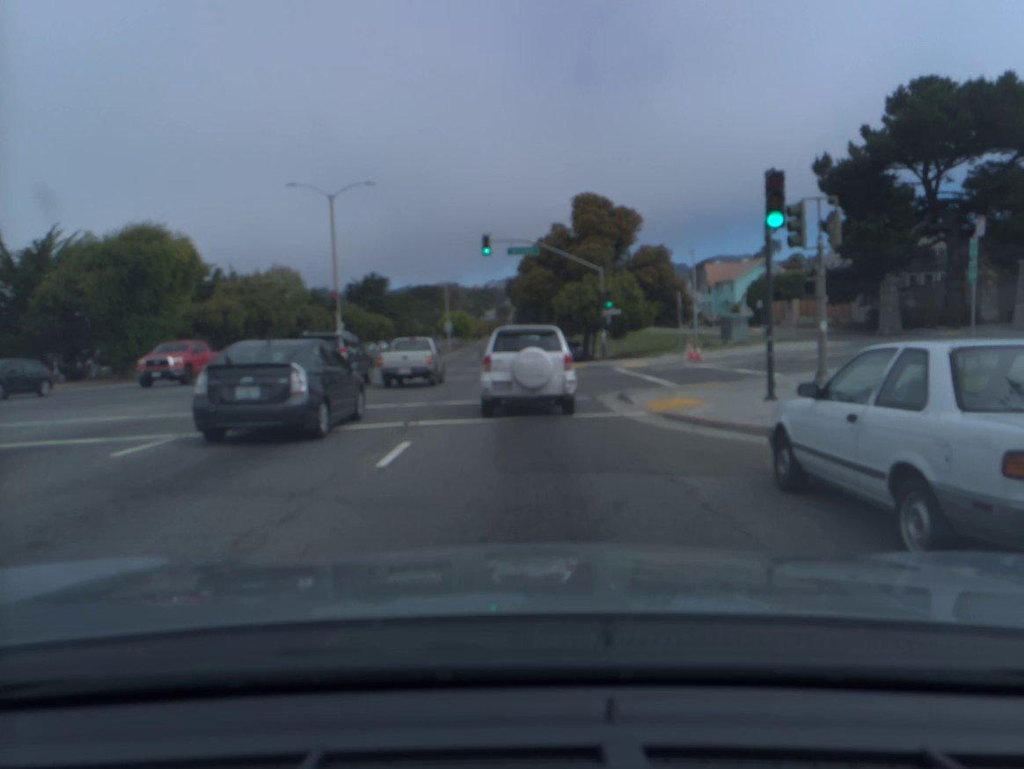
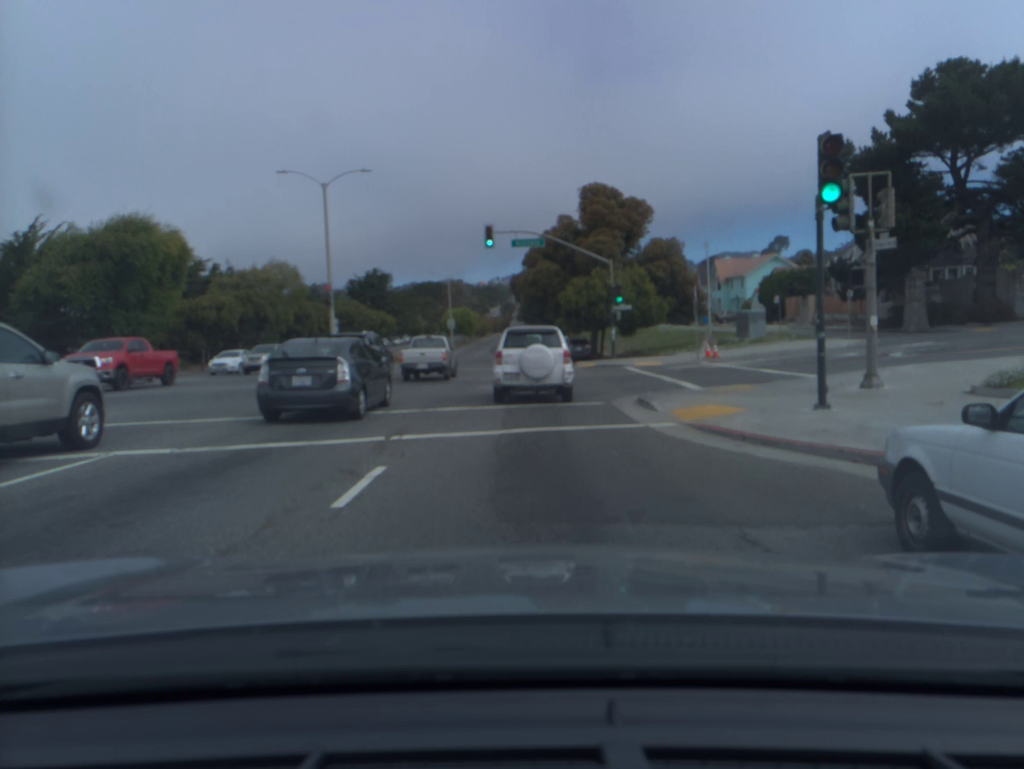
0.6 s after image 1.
(0.0, +2.2) m; -1°
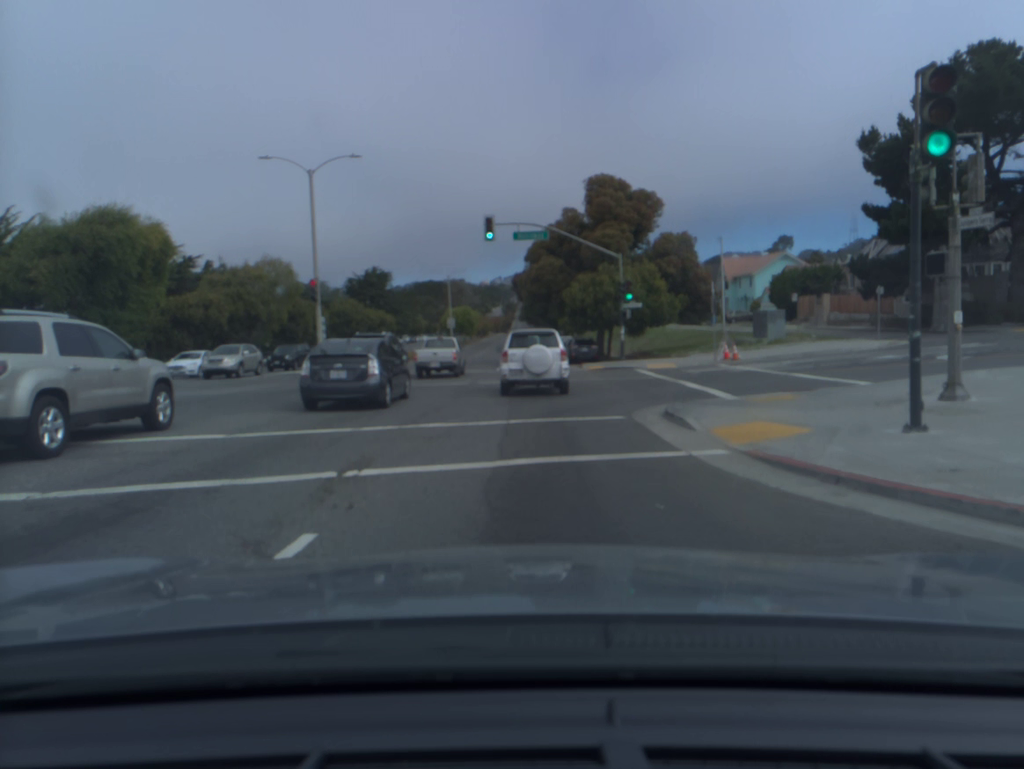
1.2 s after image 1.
(0.0, +2.9) m; 0°
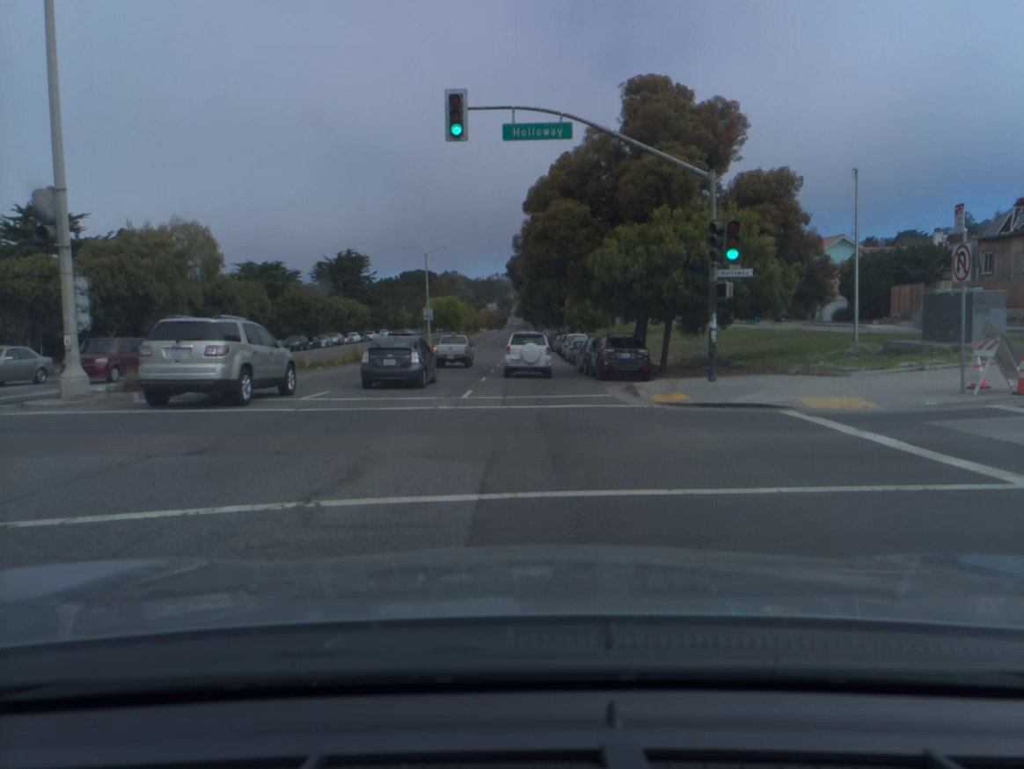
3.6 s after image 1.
(+0.1, +19.4) m; 0°
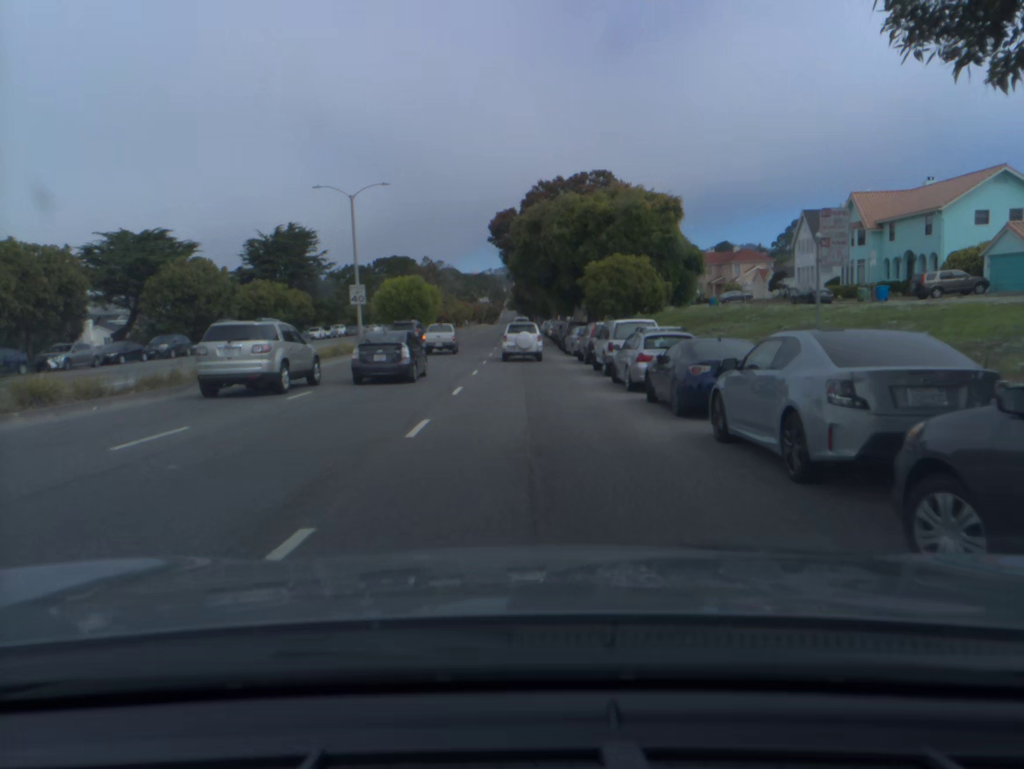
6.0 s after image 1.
(+0.2, +30.3) m; 0°
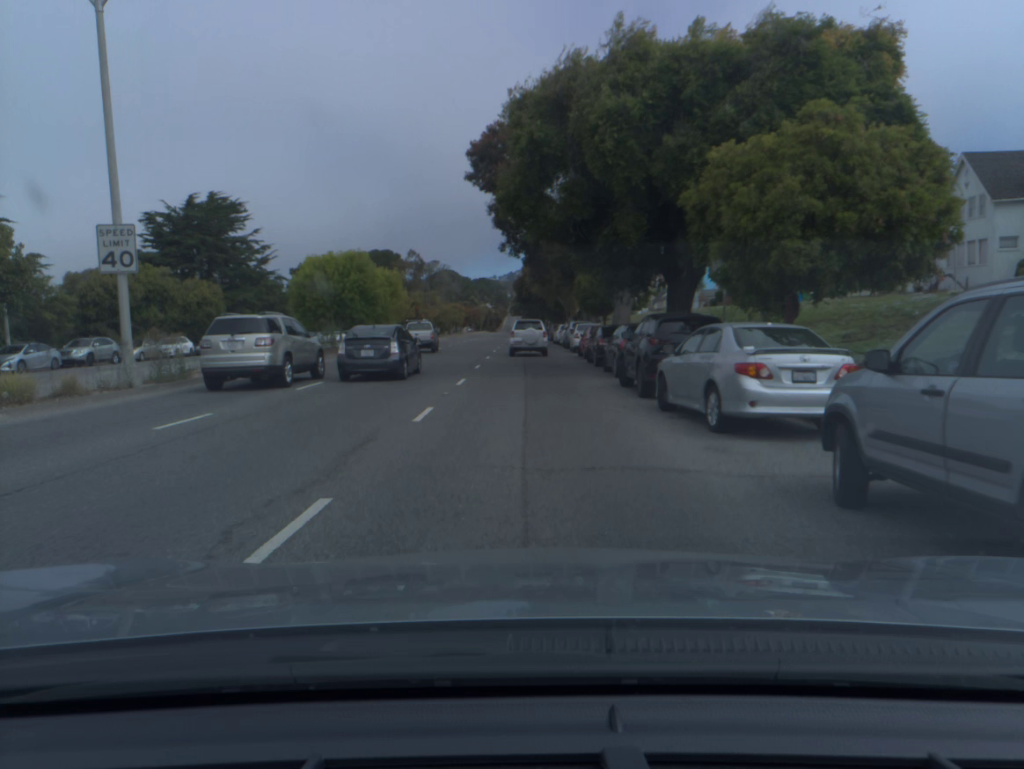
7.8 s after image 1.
(0.0, +27.8) m; 0°
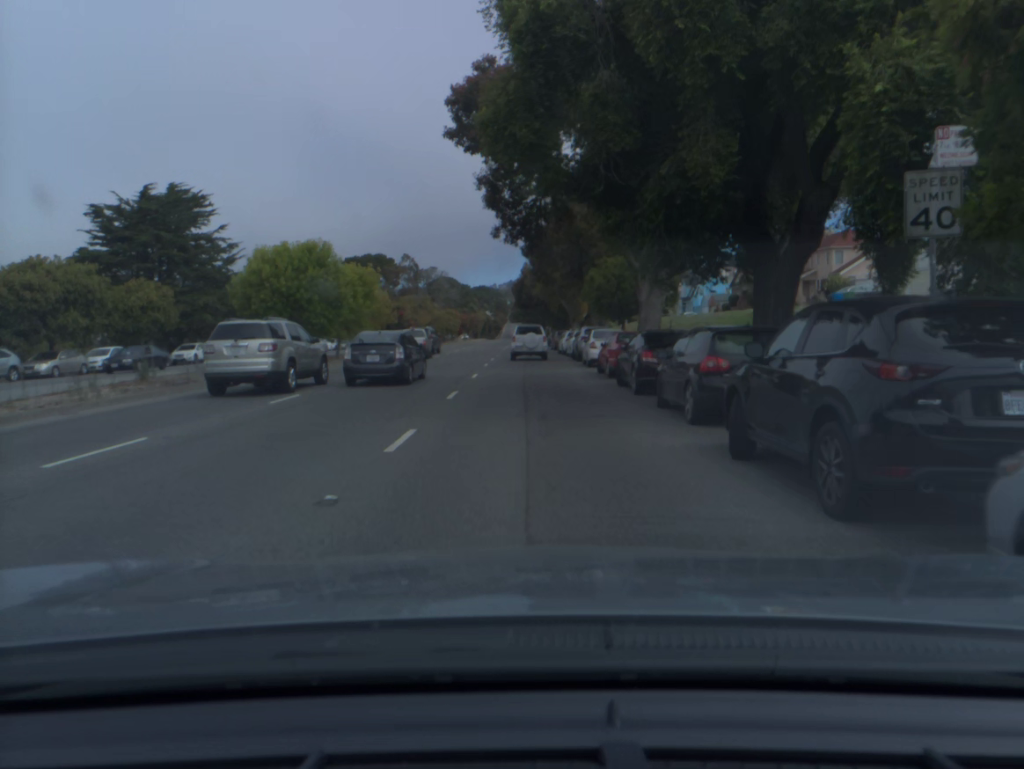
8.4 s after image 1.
(0.0, +9.9) m; 0°
